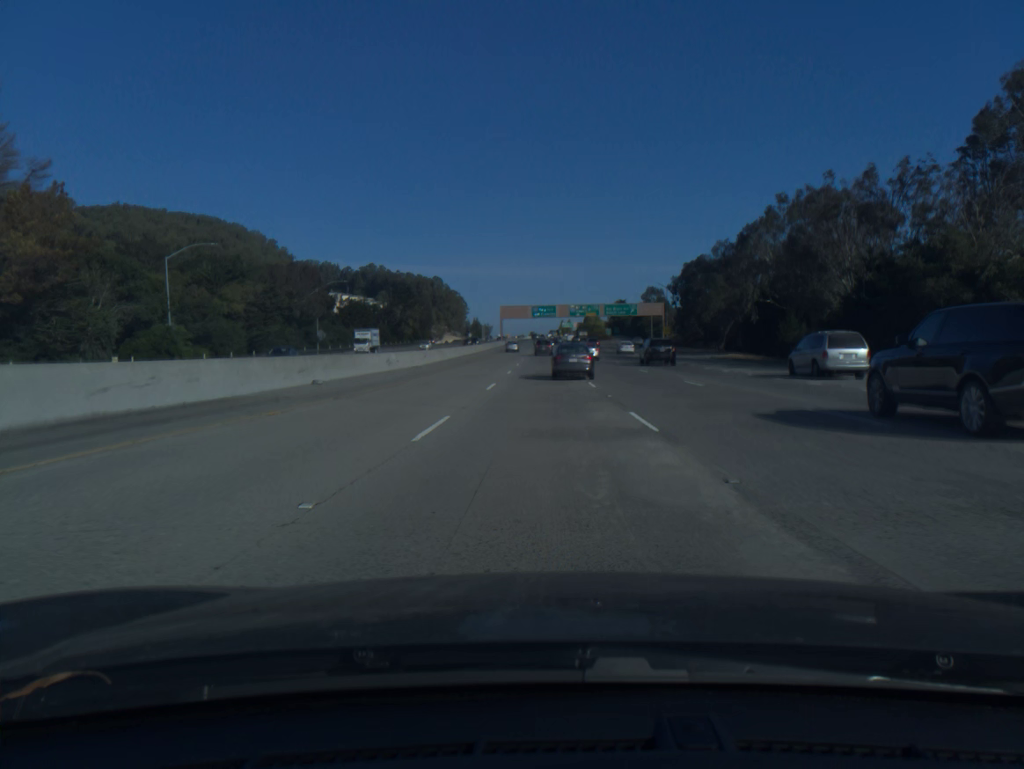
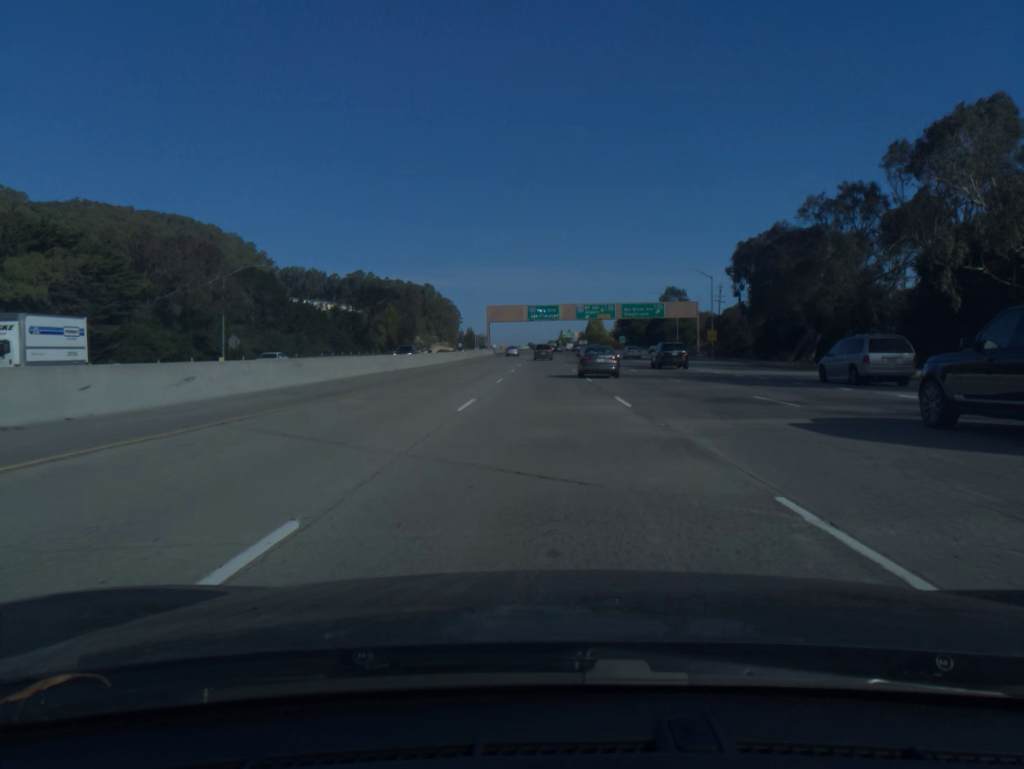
(0.0, +38.7) m; 0°
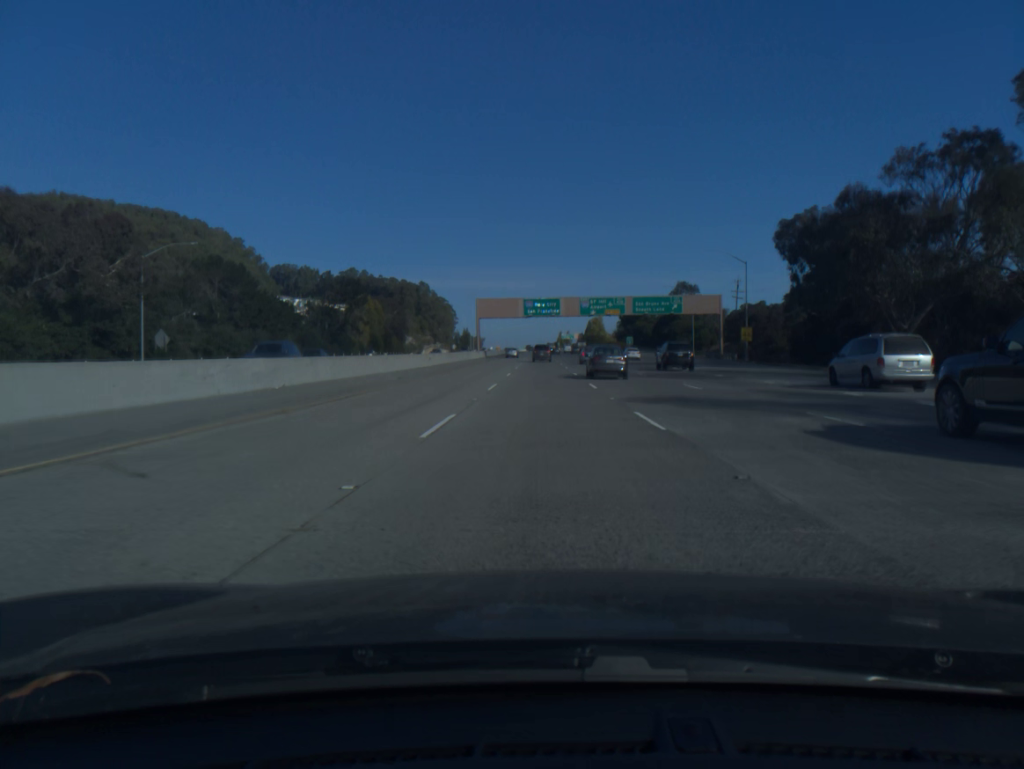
(0.0, +19.2) m; 0°
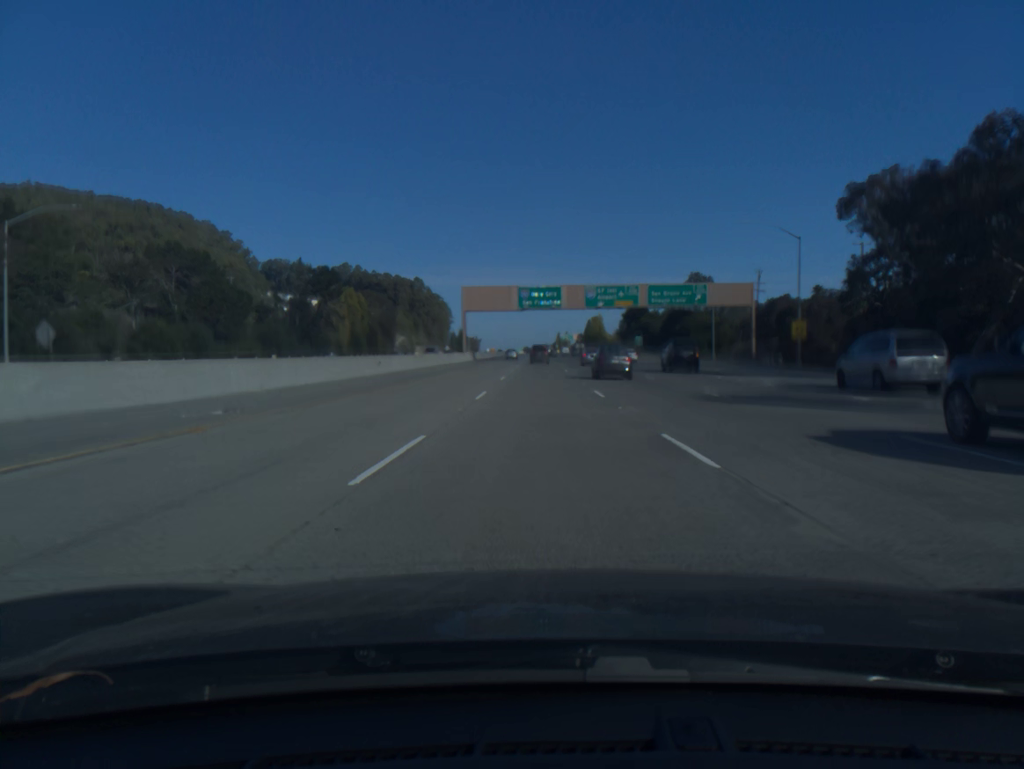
(0.0, +19.0) m; 0°
